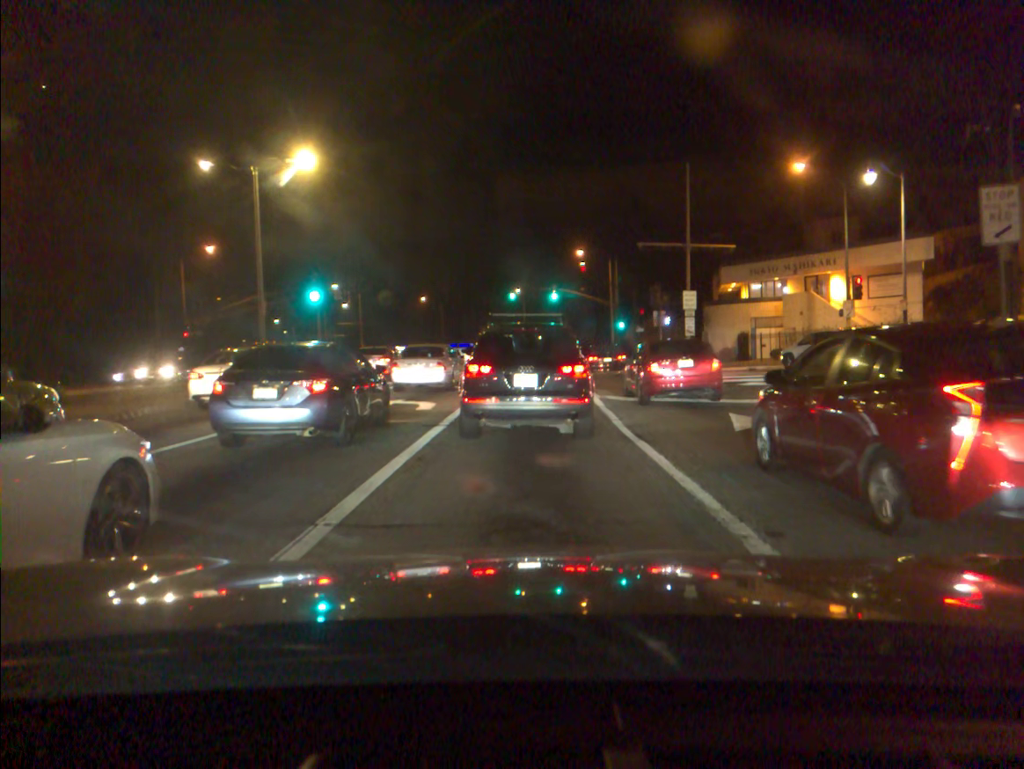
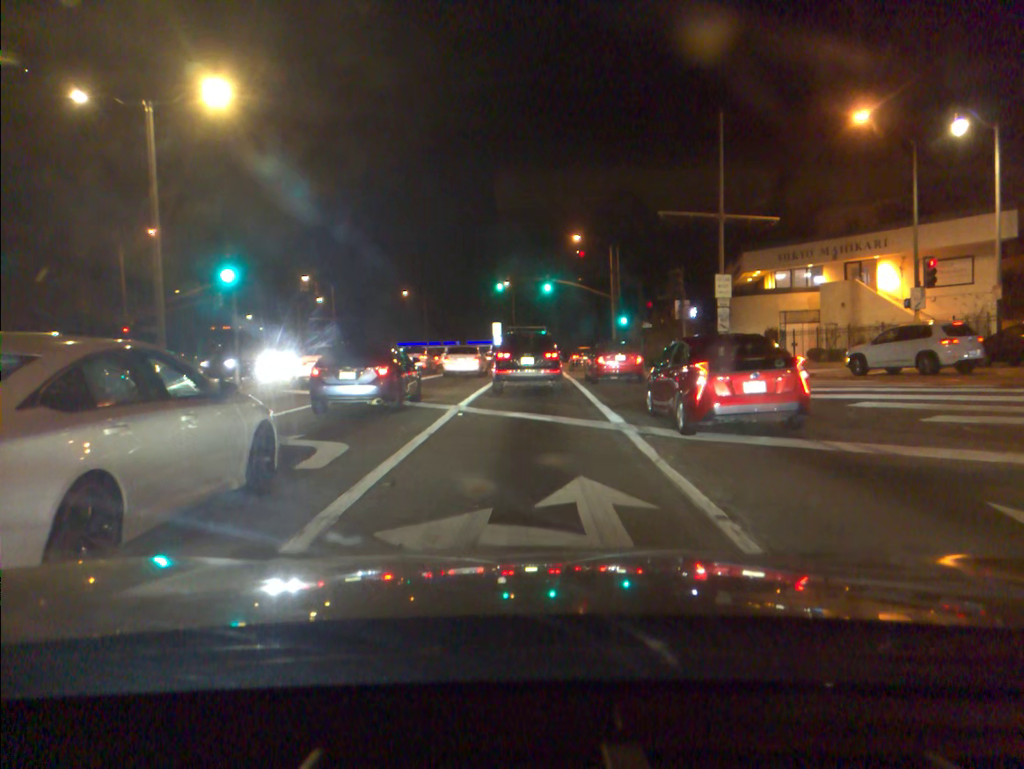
(0.0, +8.3) m; +1°
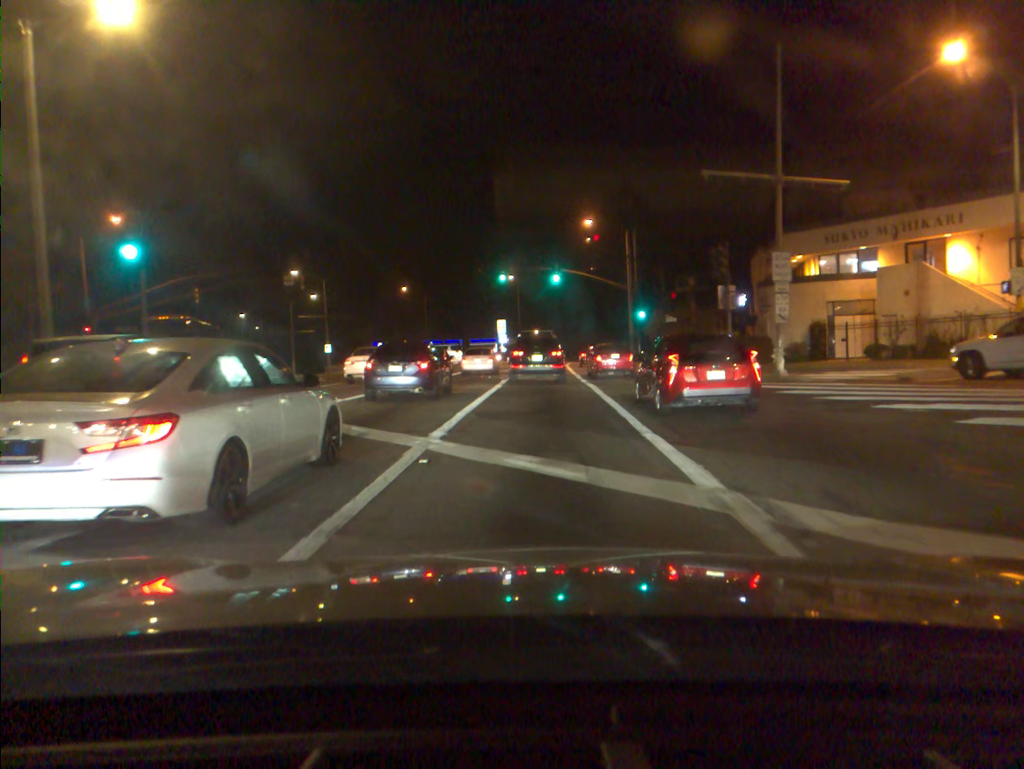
(0.0, +6.2) m; -1°
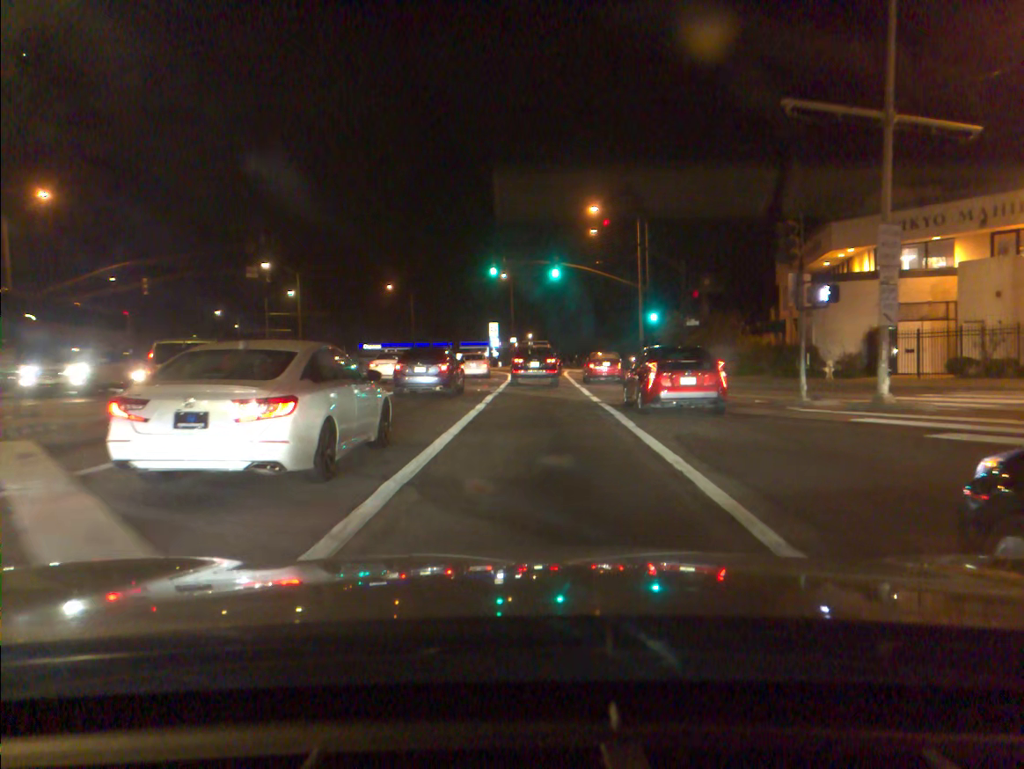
(0.0, +7.4) m; +1°
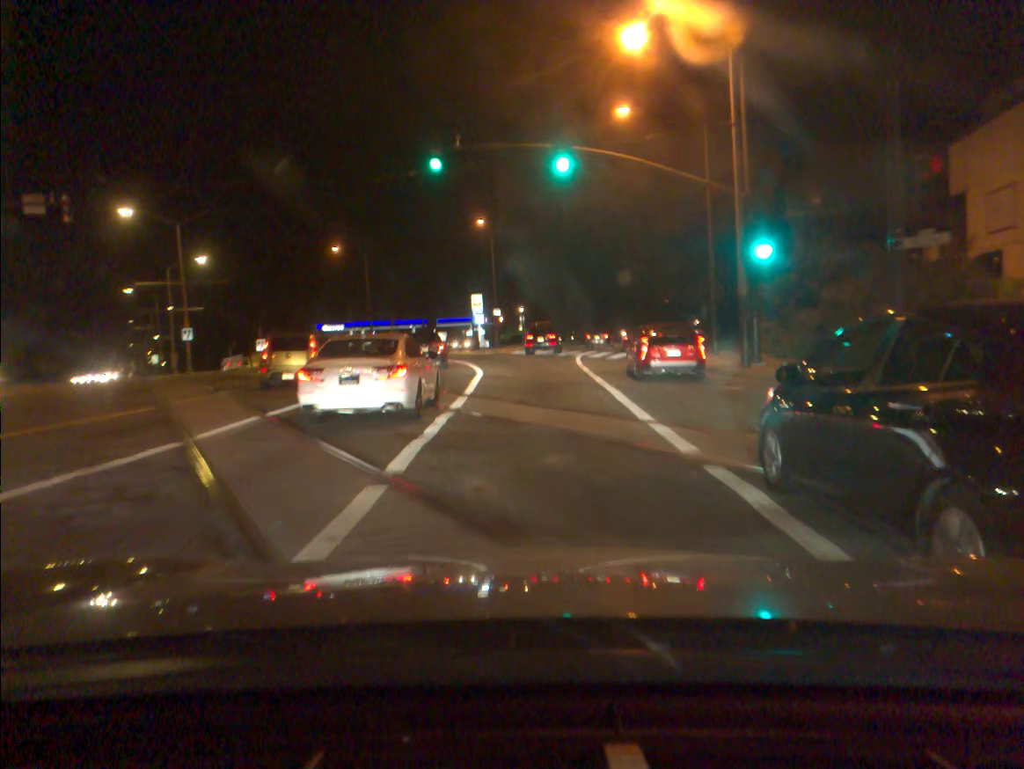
(+0.4, +23.4) m; 0°
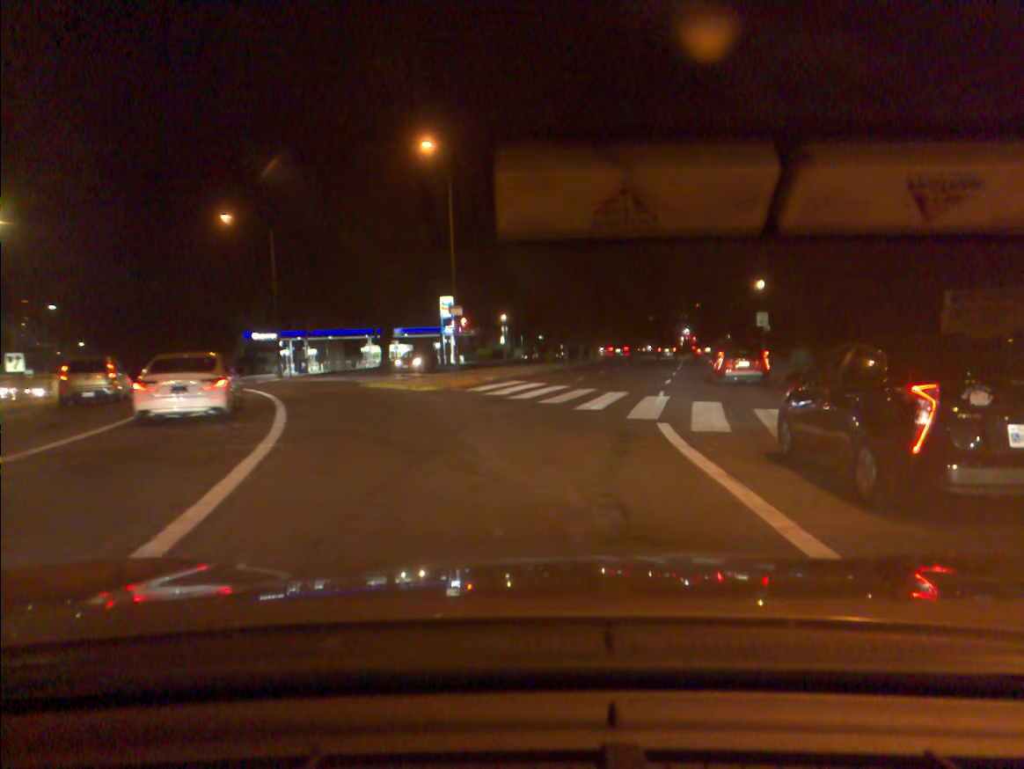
(+0.2, +27.4) m; +2°
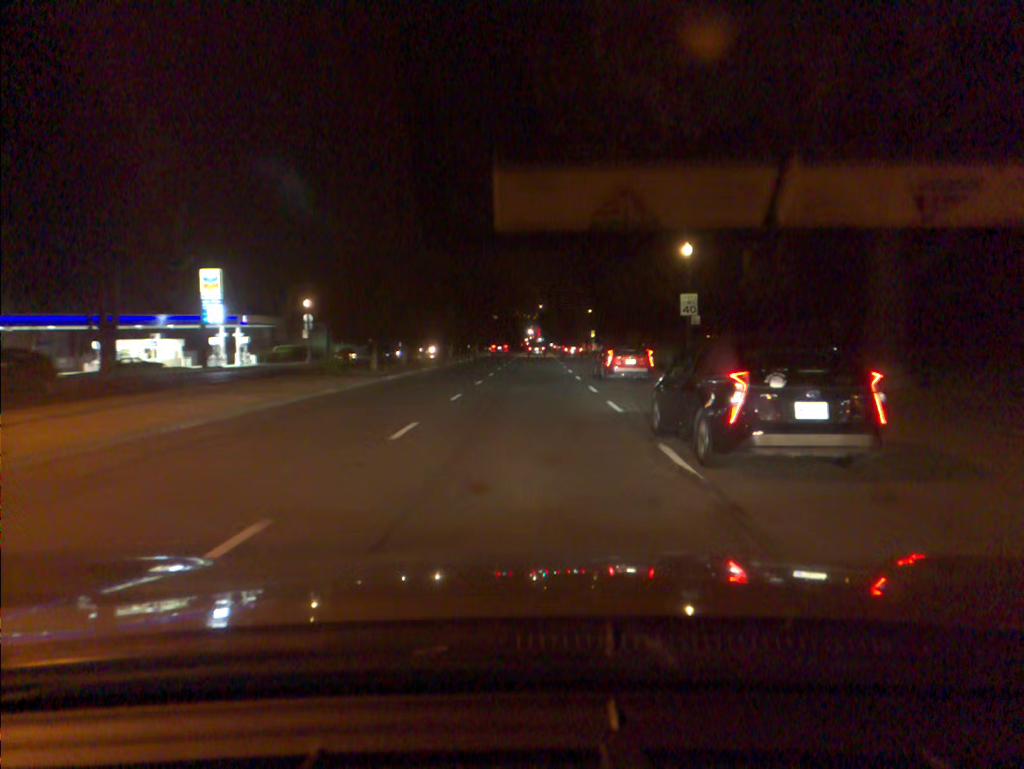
(+2.9, +27.5) m; +11°
